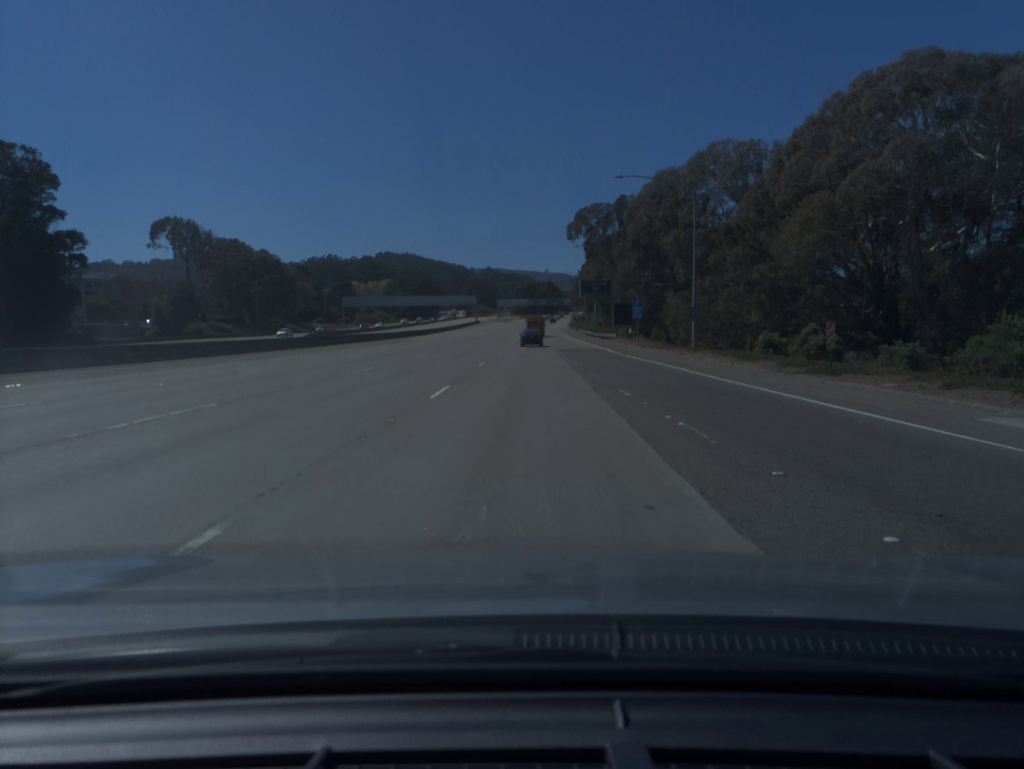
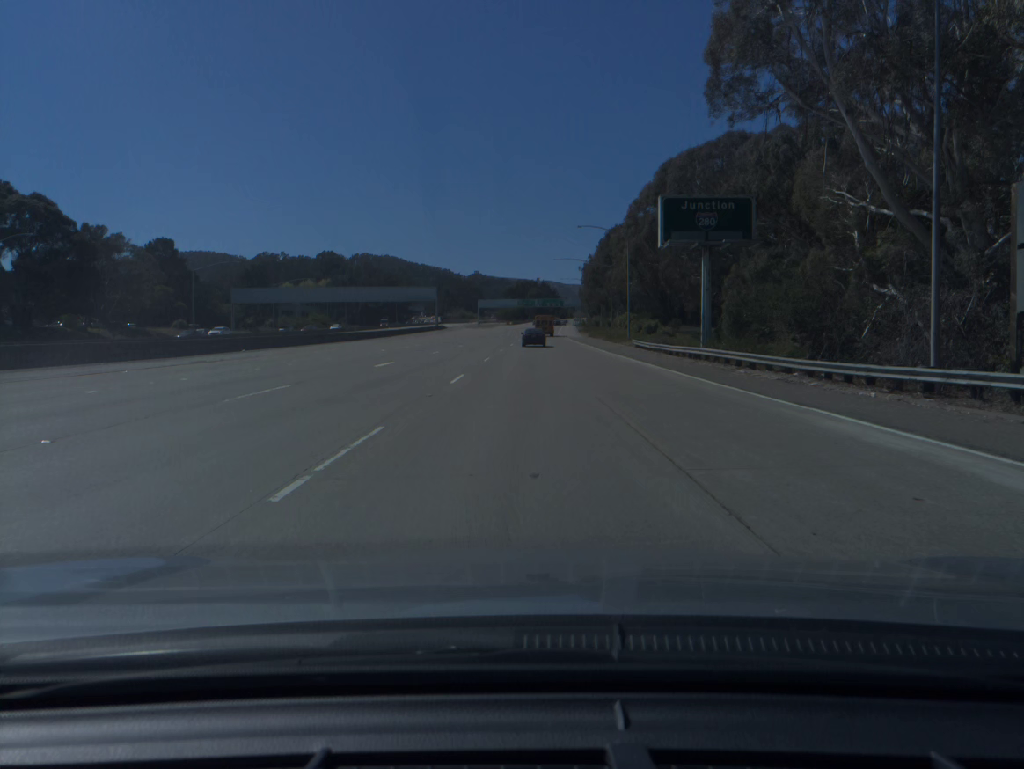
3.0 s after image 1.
(+0.3, +82.4) m; +1°
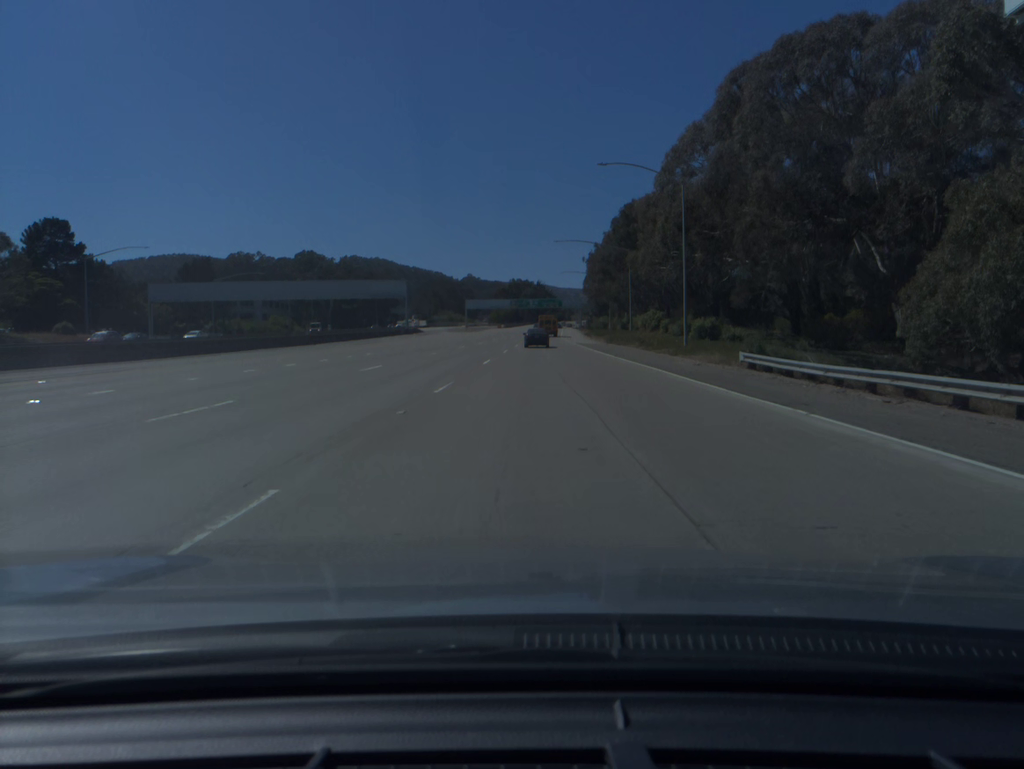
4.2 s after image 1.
(+0.1, +32.6) m; 0°
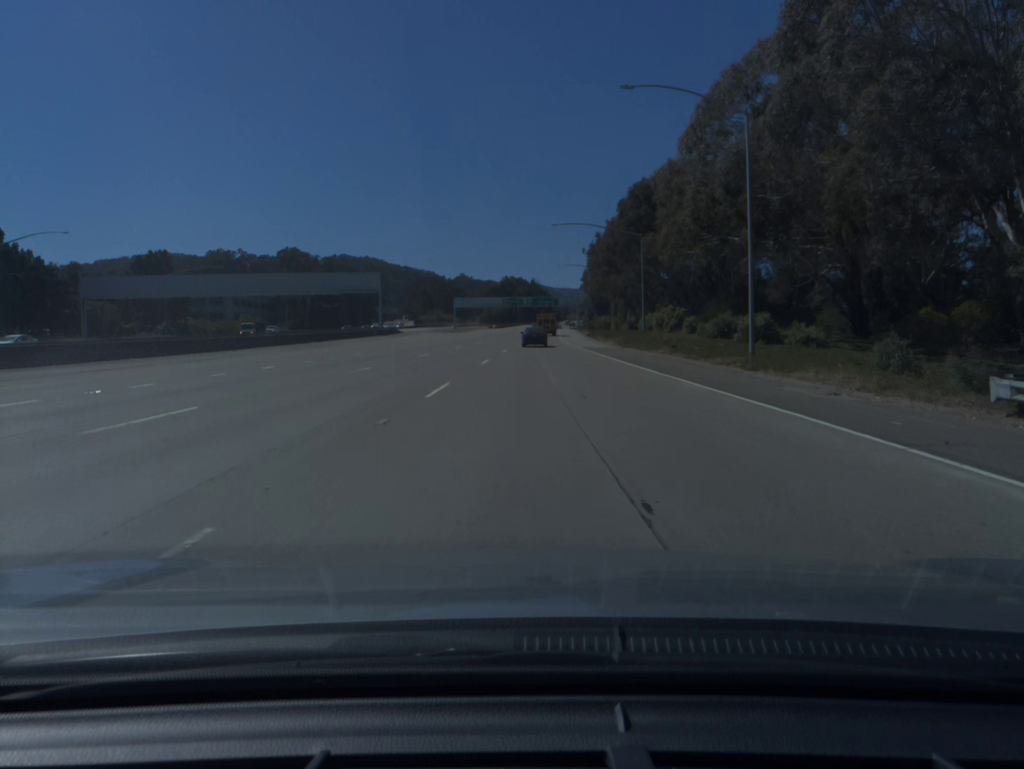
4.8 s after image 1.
(+0.1, +16.0) m; 0°
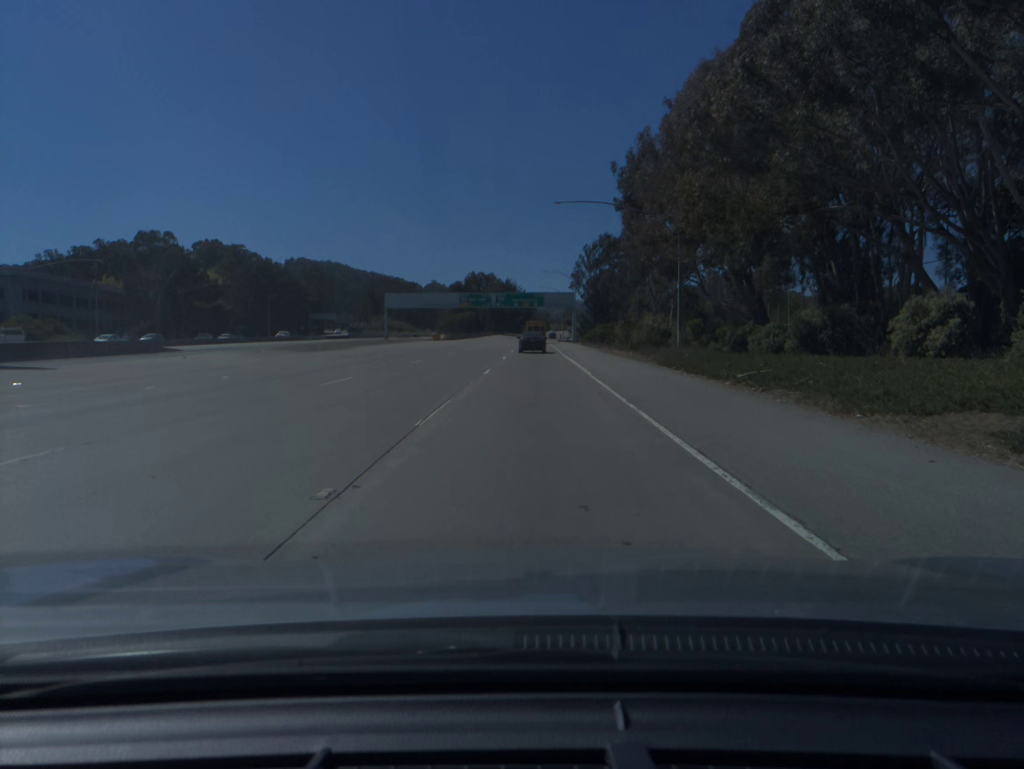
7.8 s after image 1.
(+1.0, +77.5) m; +2°
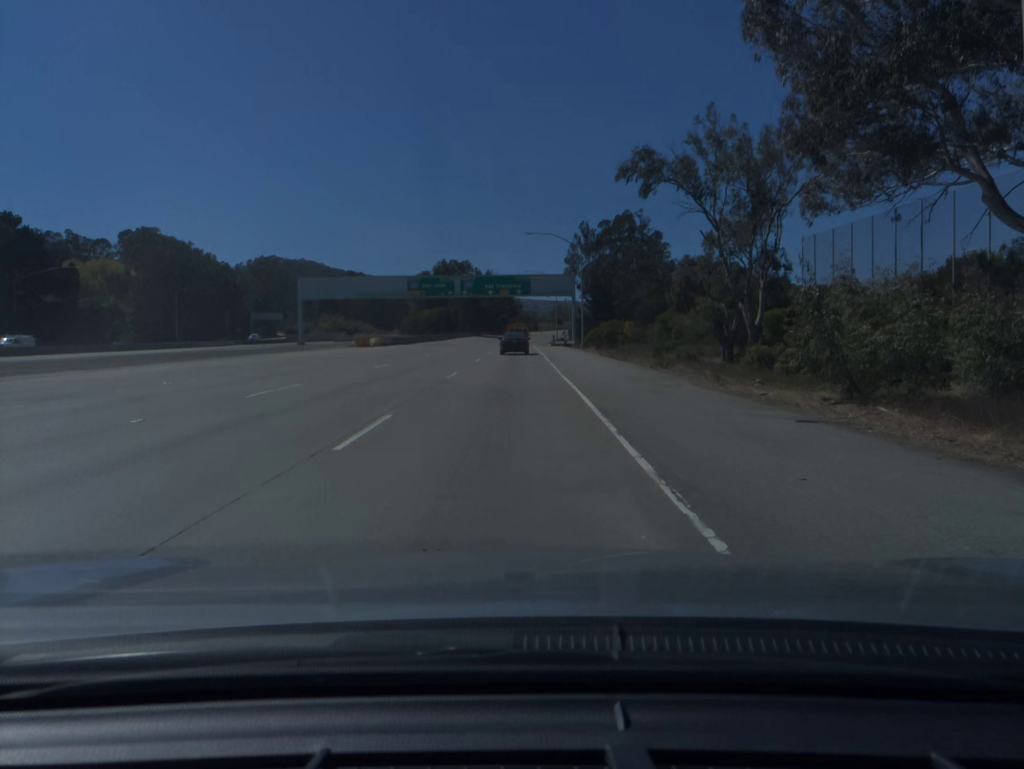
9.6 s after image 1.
(+0.8, +45.5) m; +1°
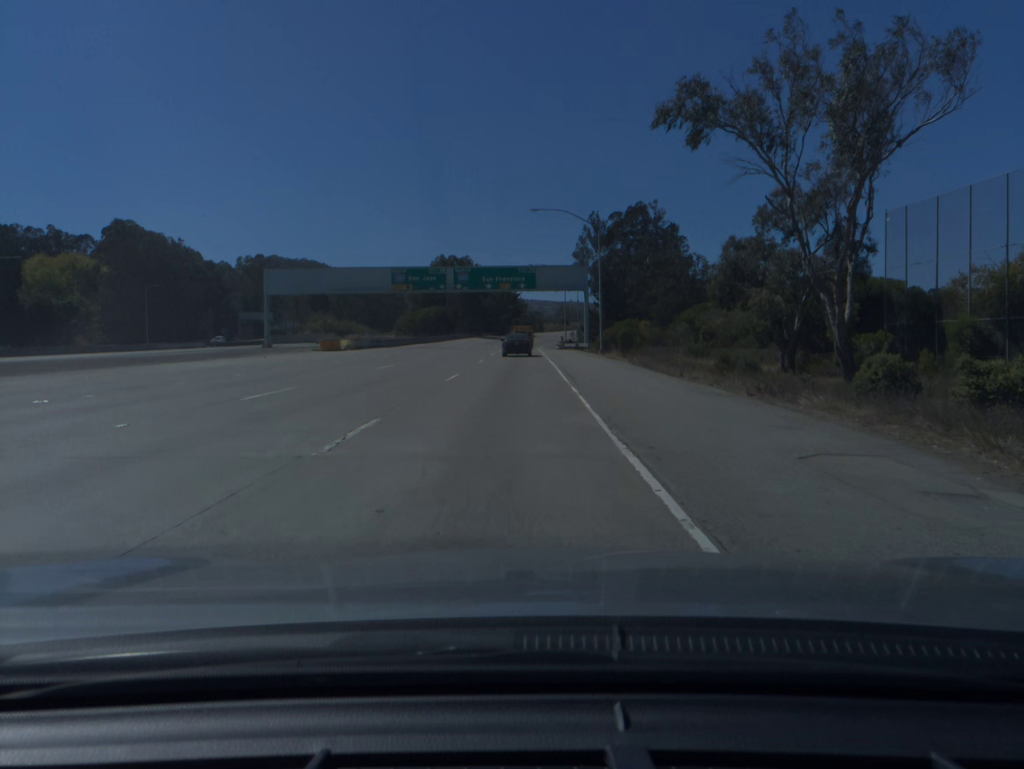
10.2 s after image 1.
(0.0, +14.9) m; 0°
